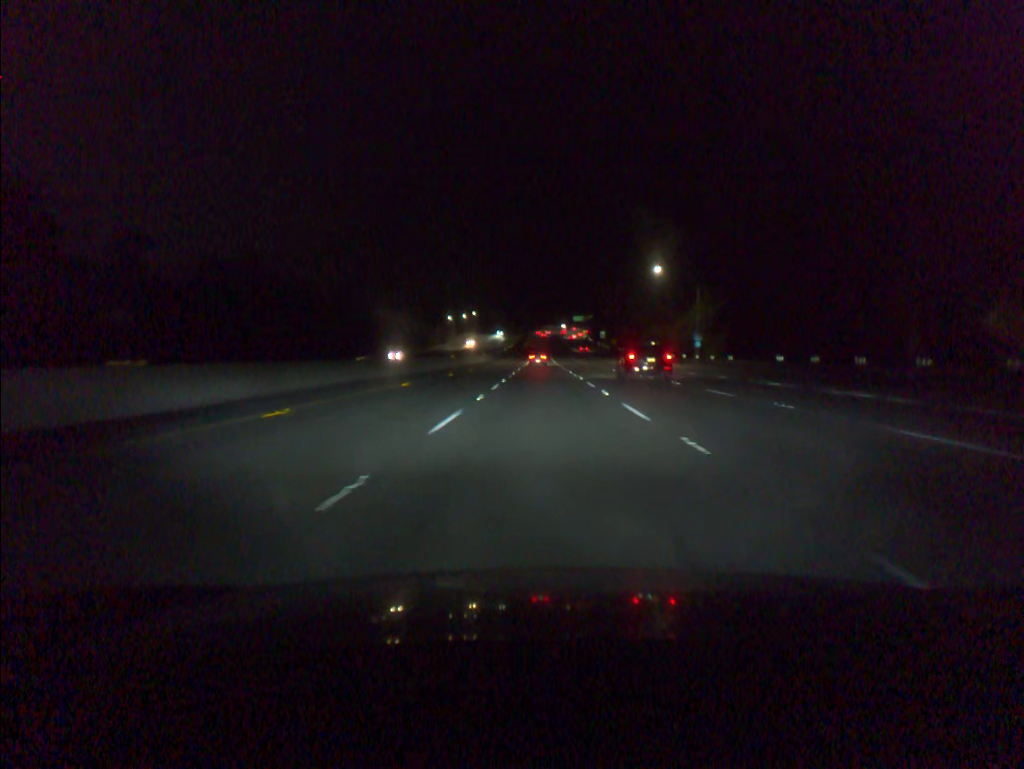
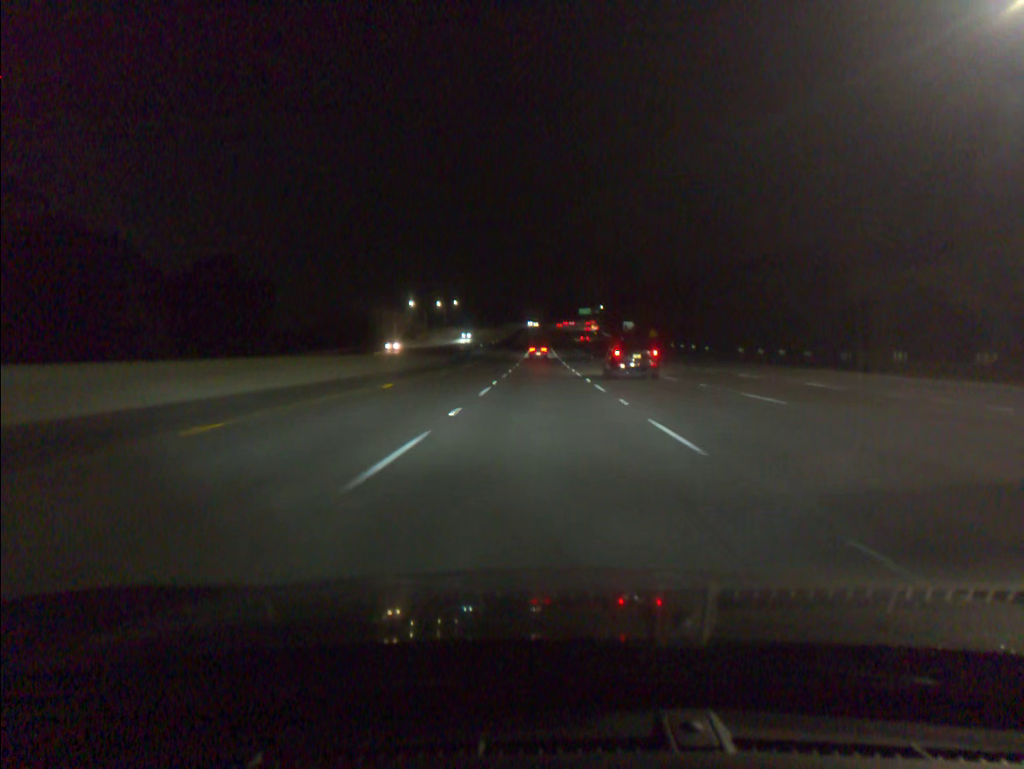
(+0.1, +76.5) m; 0°
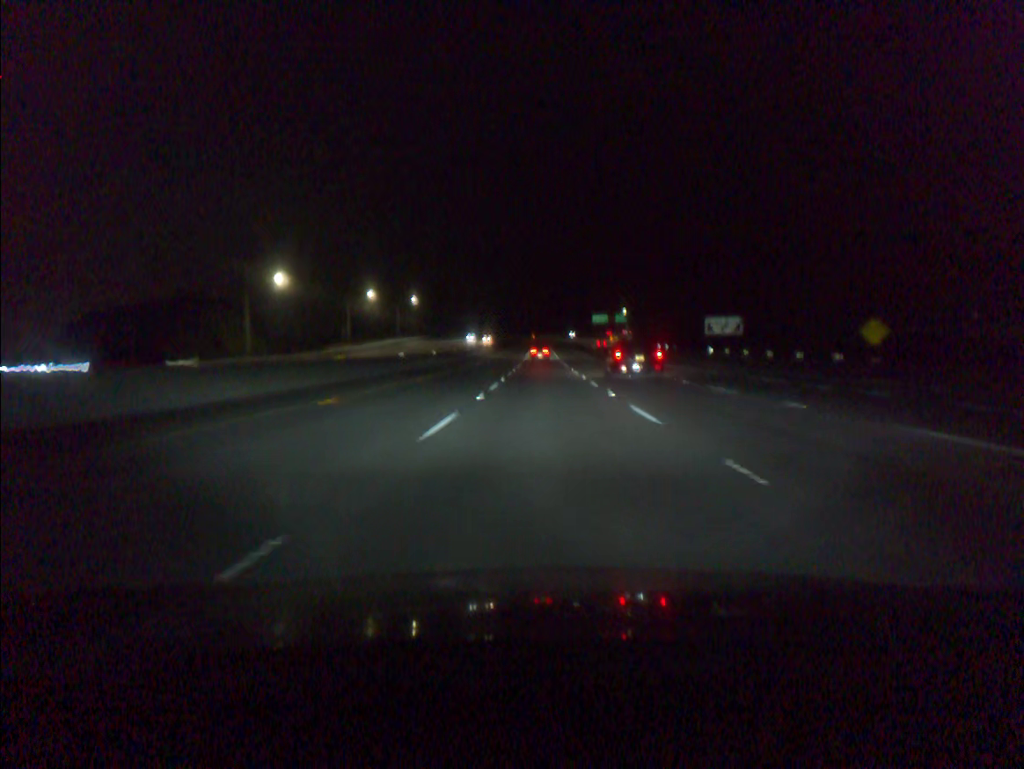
(-0.1, +95.4) m; 0°
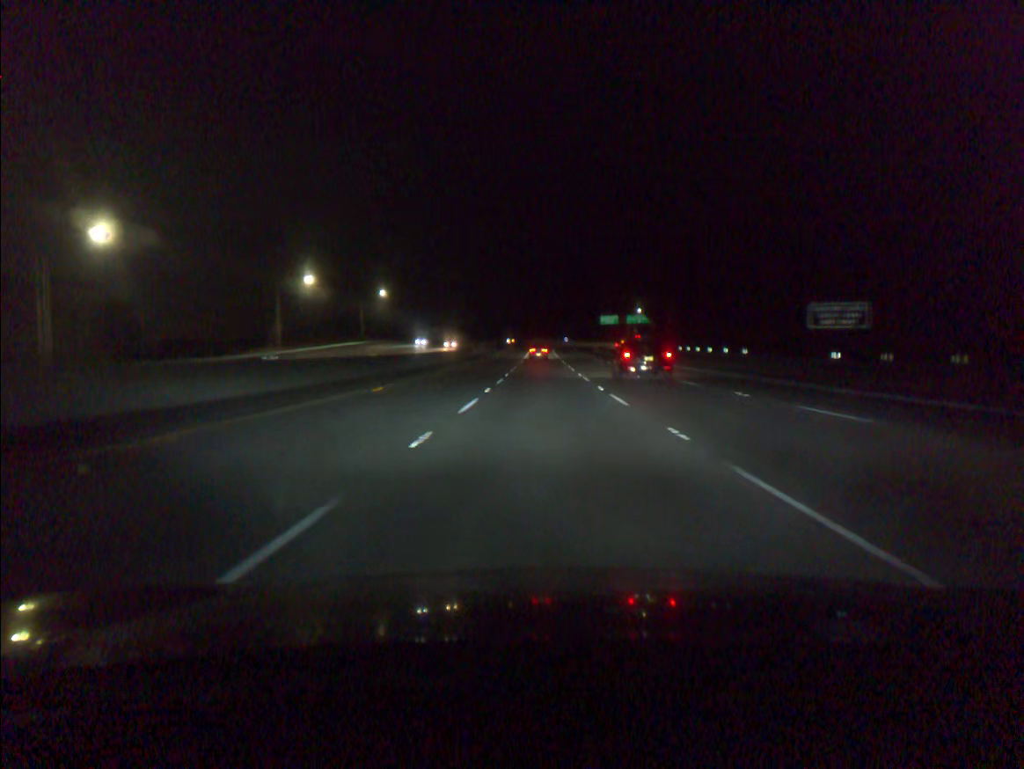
(0.0, +37.9) m; 0°
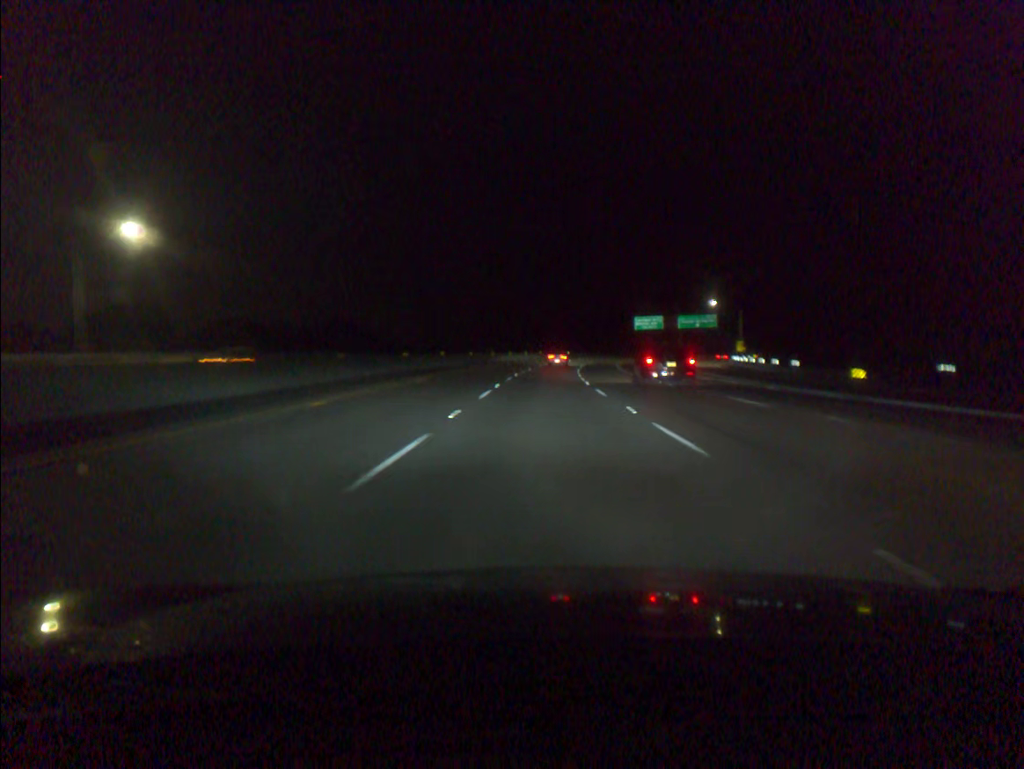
(0.0, +94.1) m; 0°
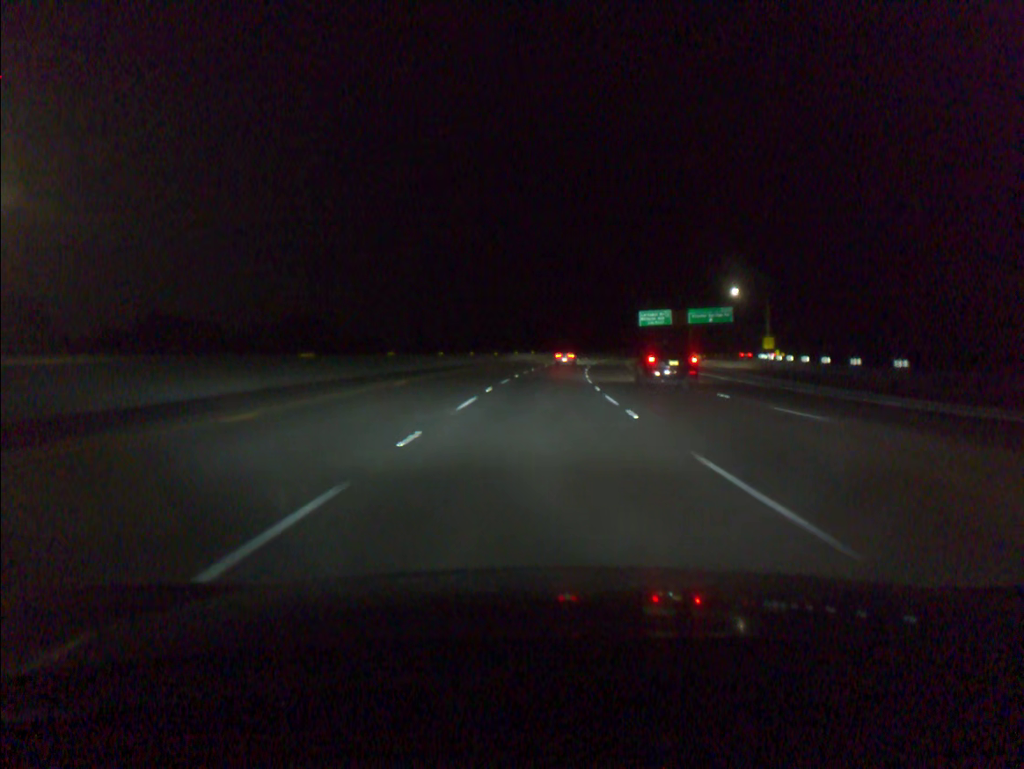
(+0.1, +18.8) m; +1°
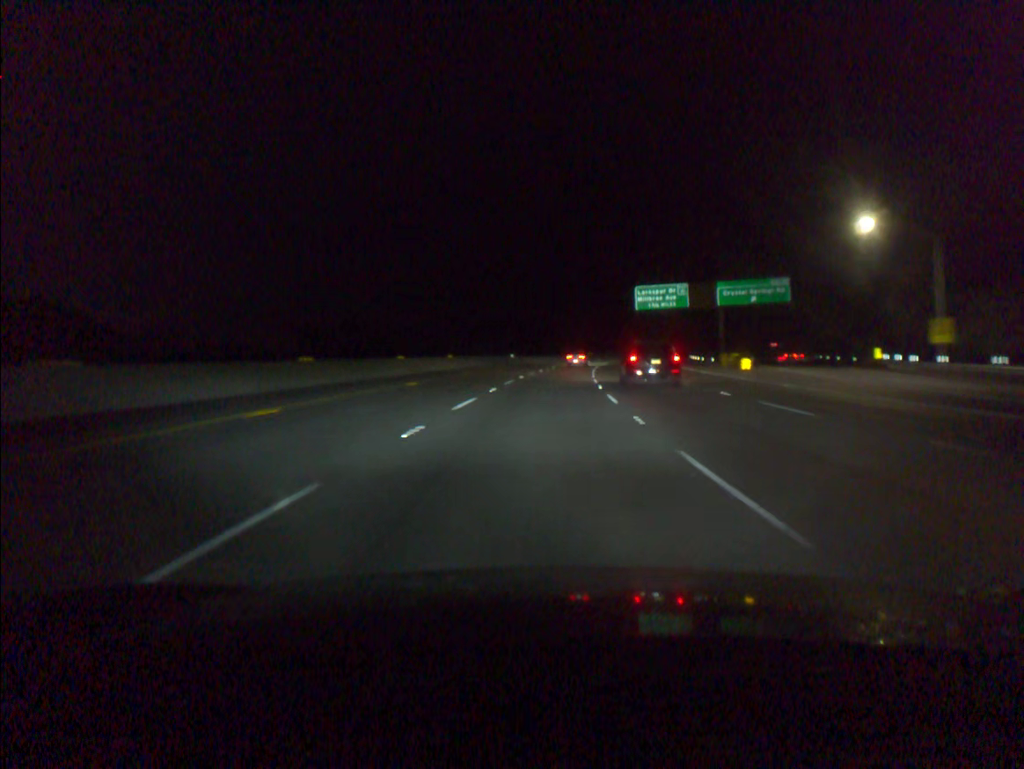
(+1.6, +56.7) m; +4°
